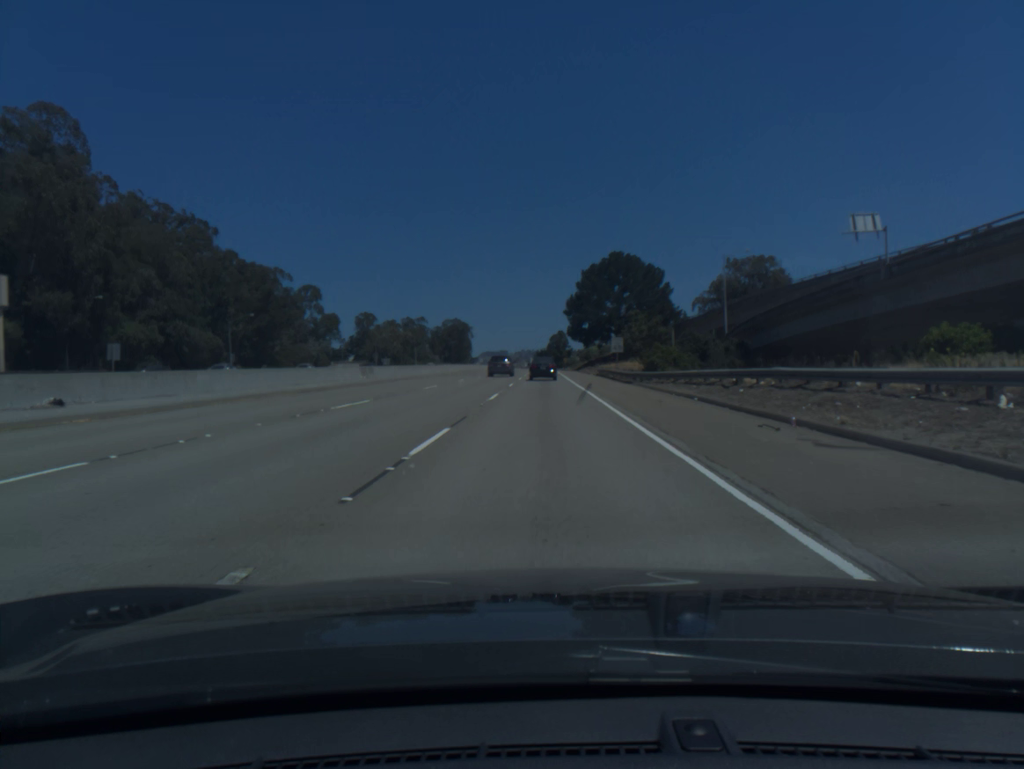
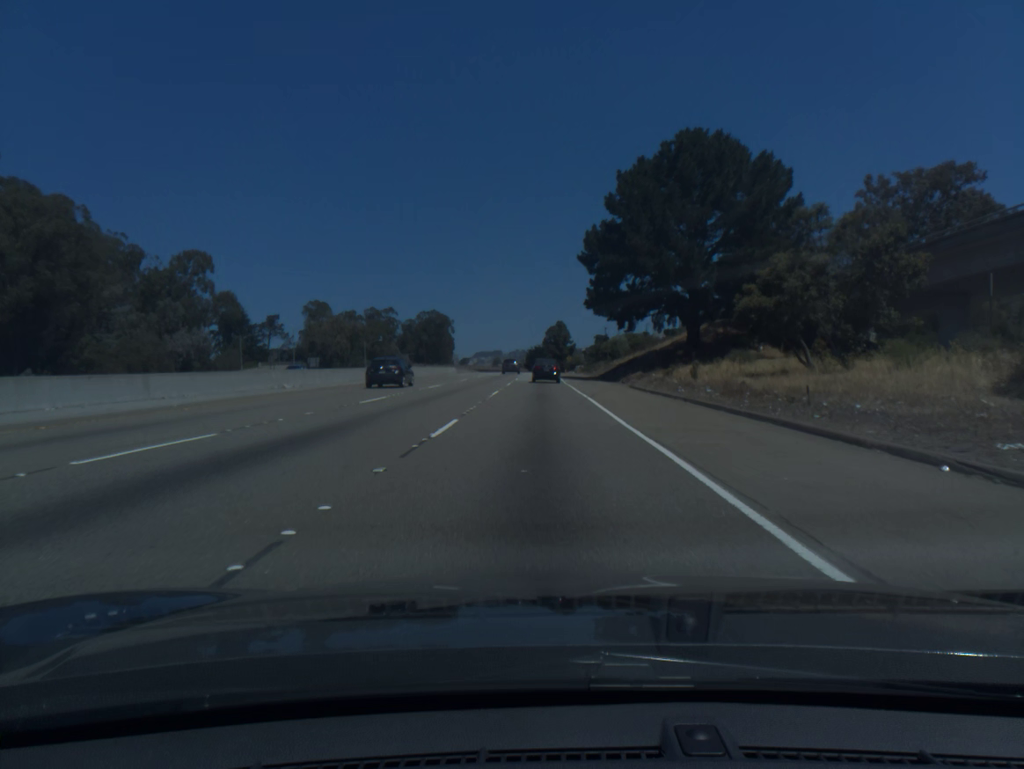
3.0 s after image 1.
(+0.3, +69.4) m; 0°
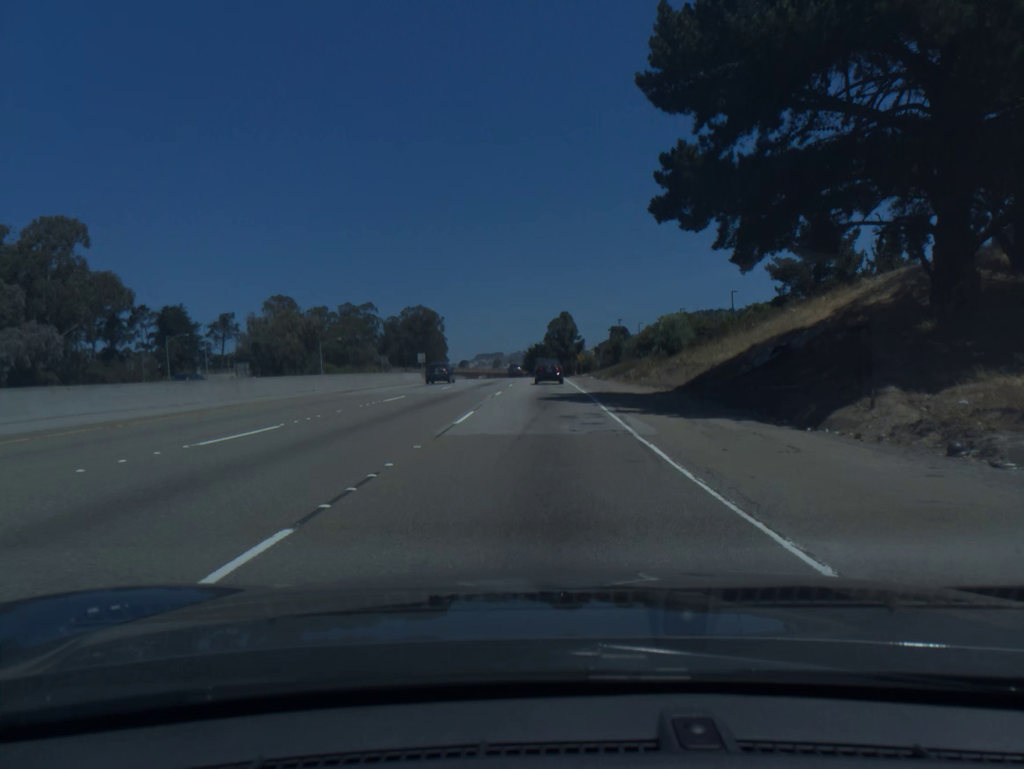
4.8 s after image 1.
(-0.1, +41.0) m; 0°
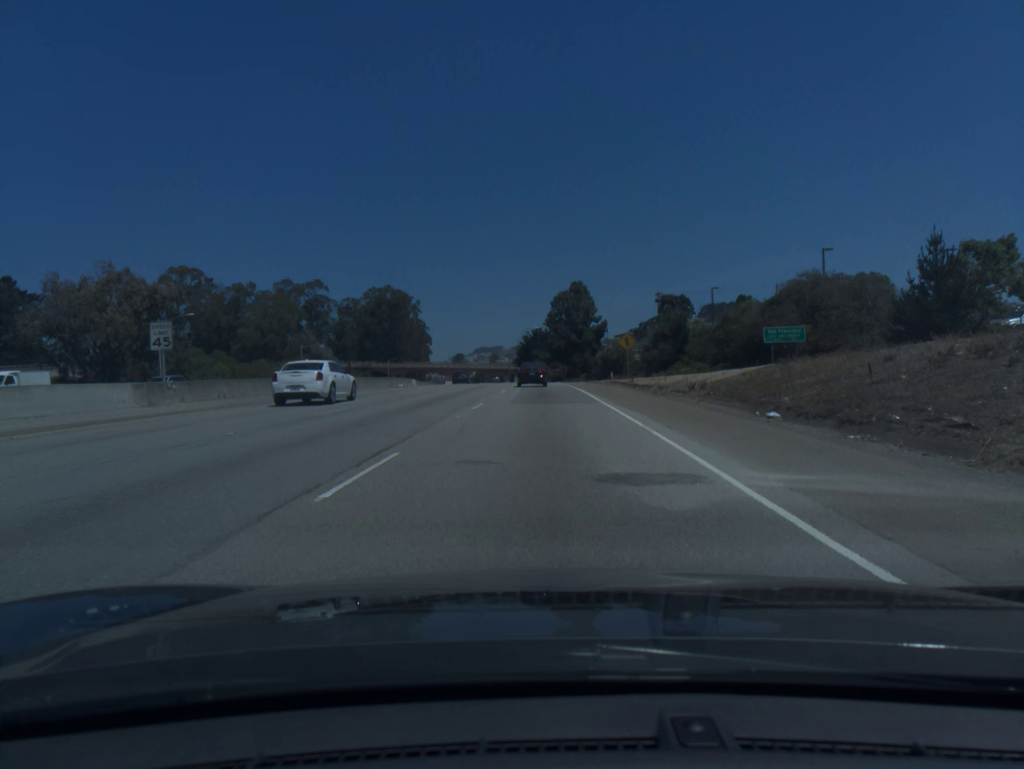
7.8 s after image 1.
(+0.1, +67.6) m; 0°
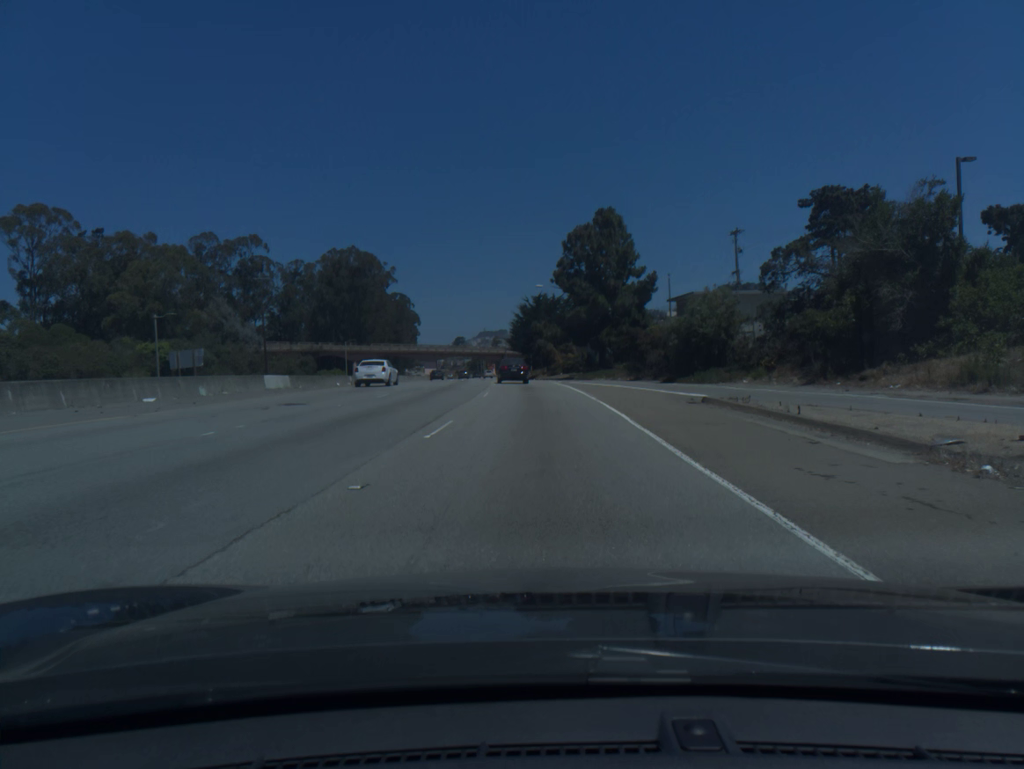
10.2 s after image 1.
(0.0, +53.2) m; 0°
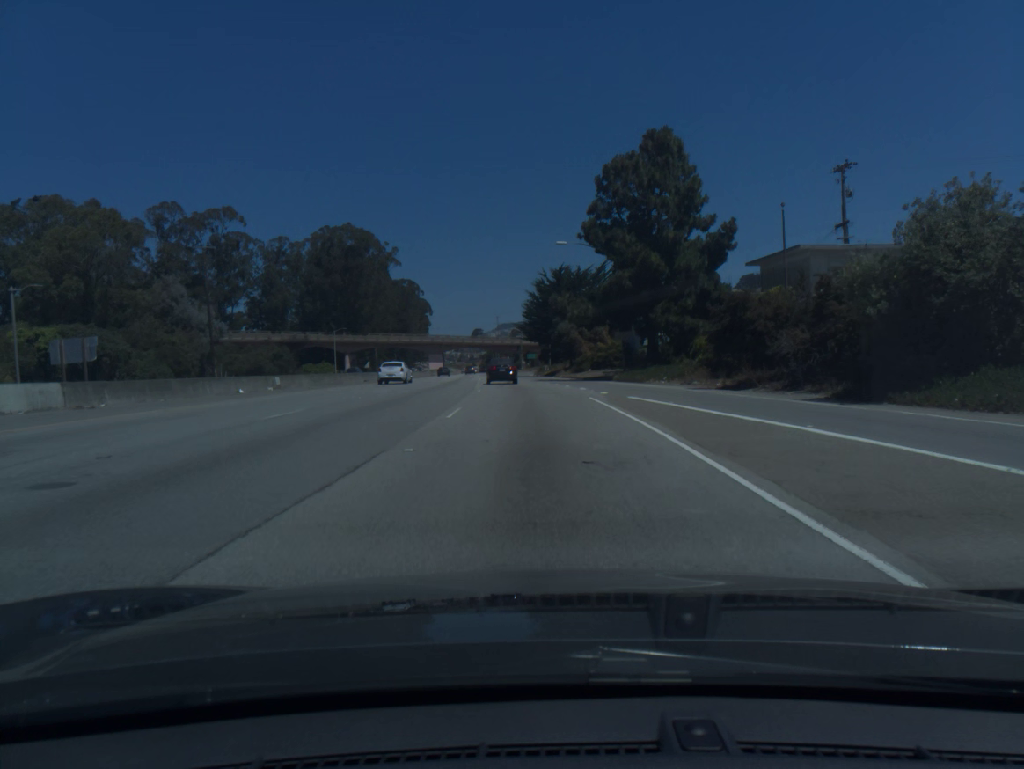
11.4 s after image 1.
(-0.3, +26.3) m; -1°
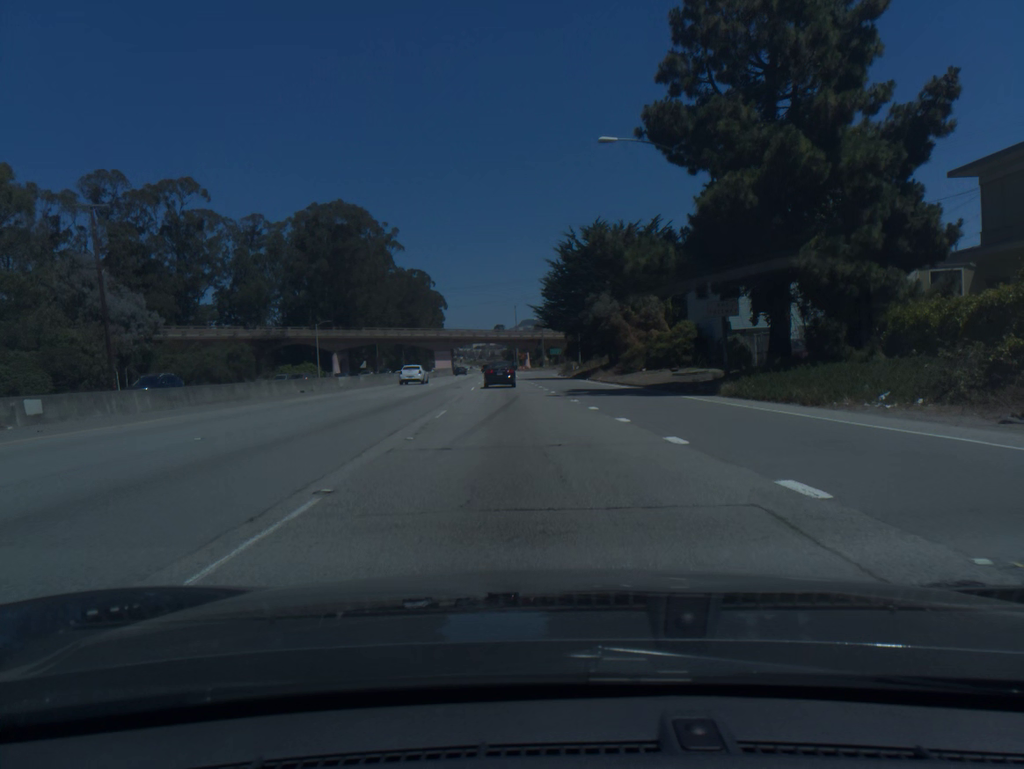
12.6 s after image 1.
(-0.4, +26.1) m; -2°
